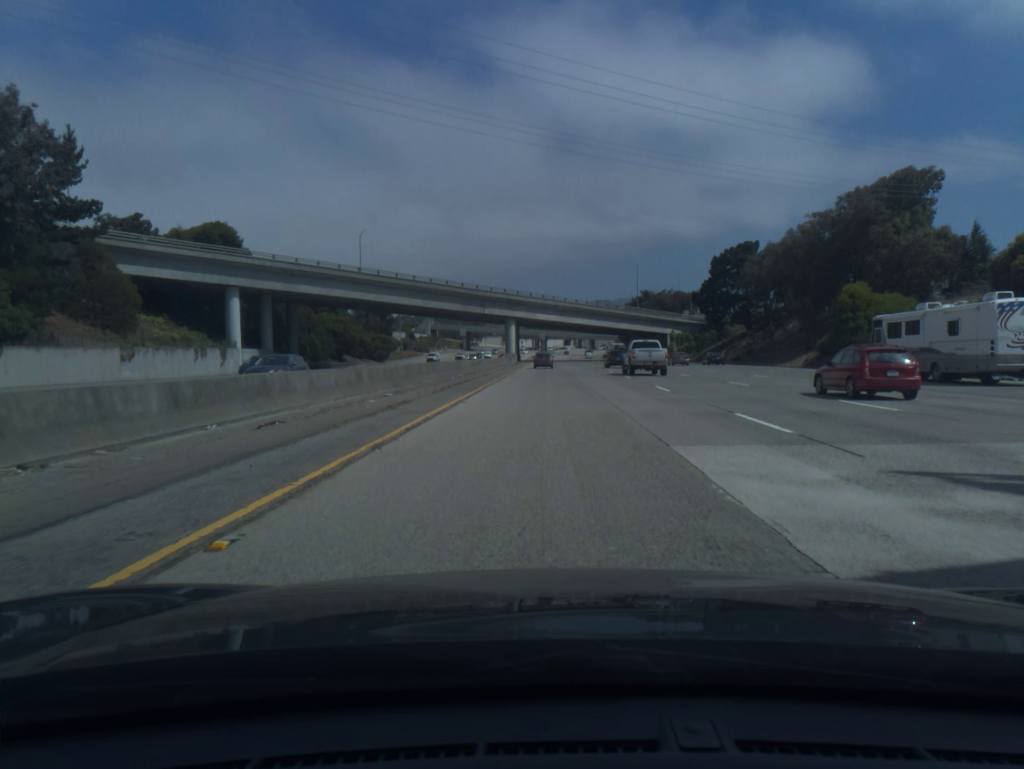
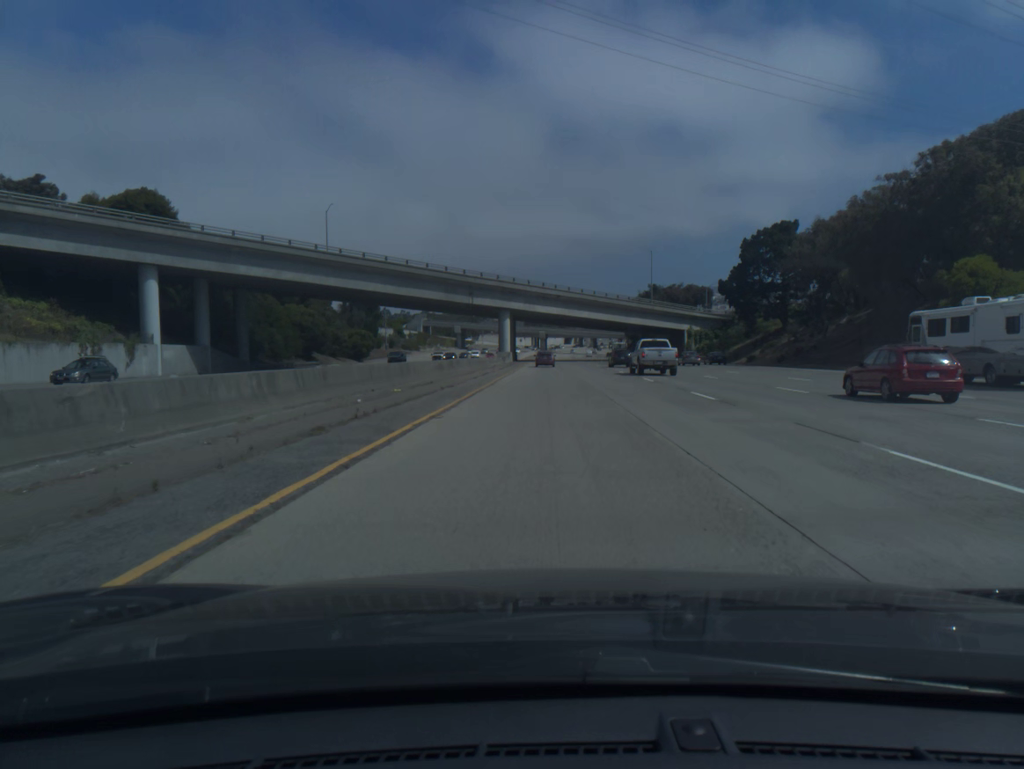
(0.0, +19.8) m; 0°
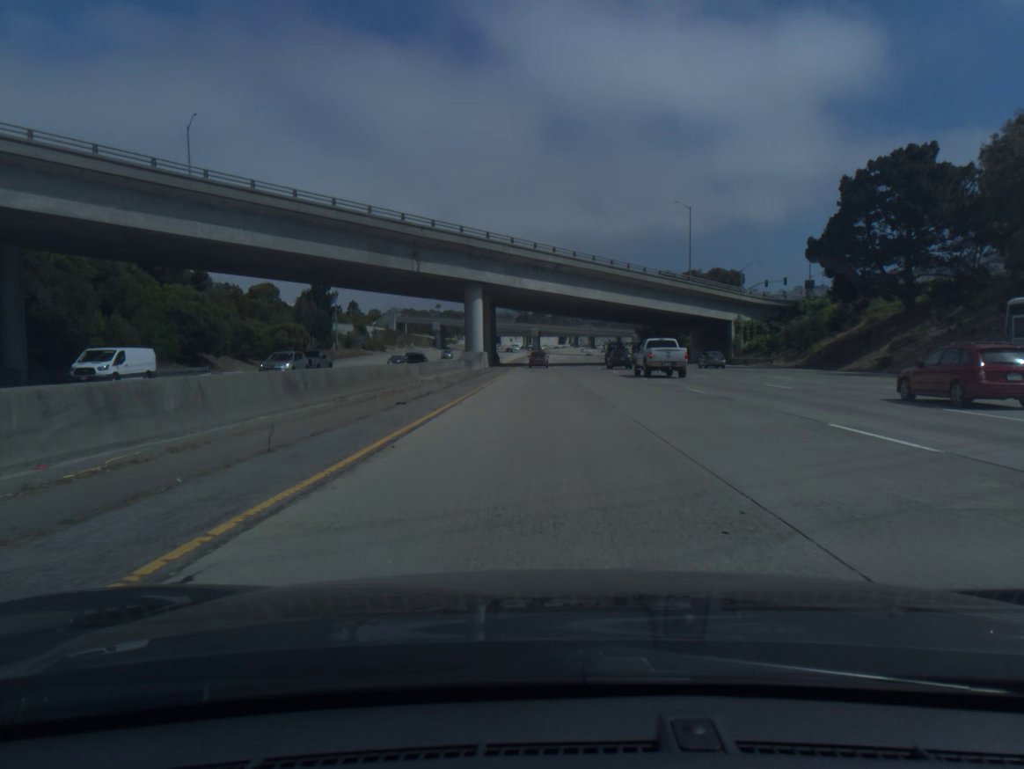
(+0.2, +39.6) m; +1°
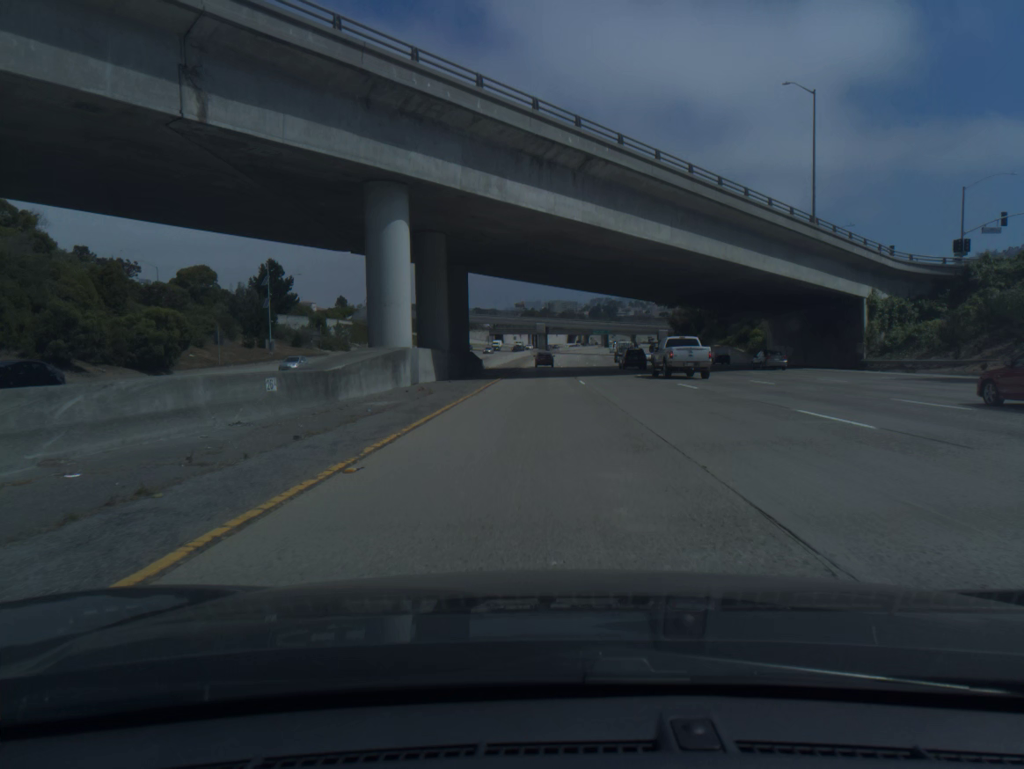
(-0.1, +39.7) m; 0°
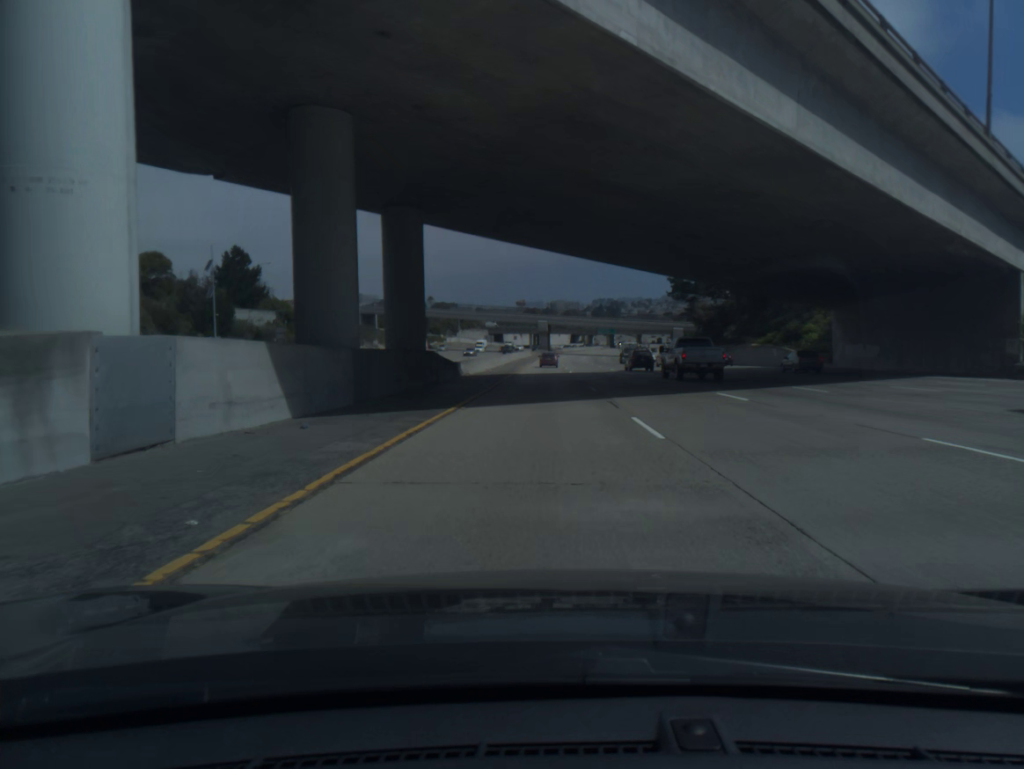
(0.0, +19.9) m; 0°
